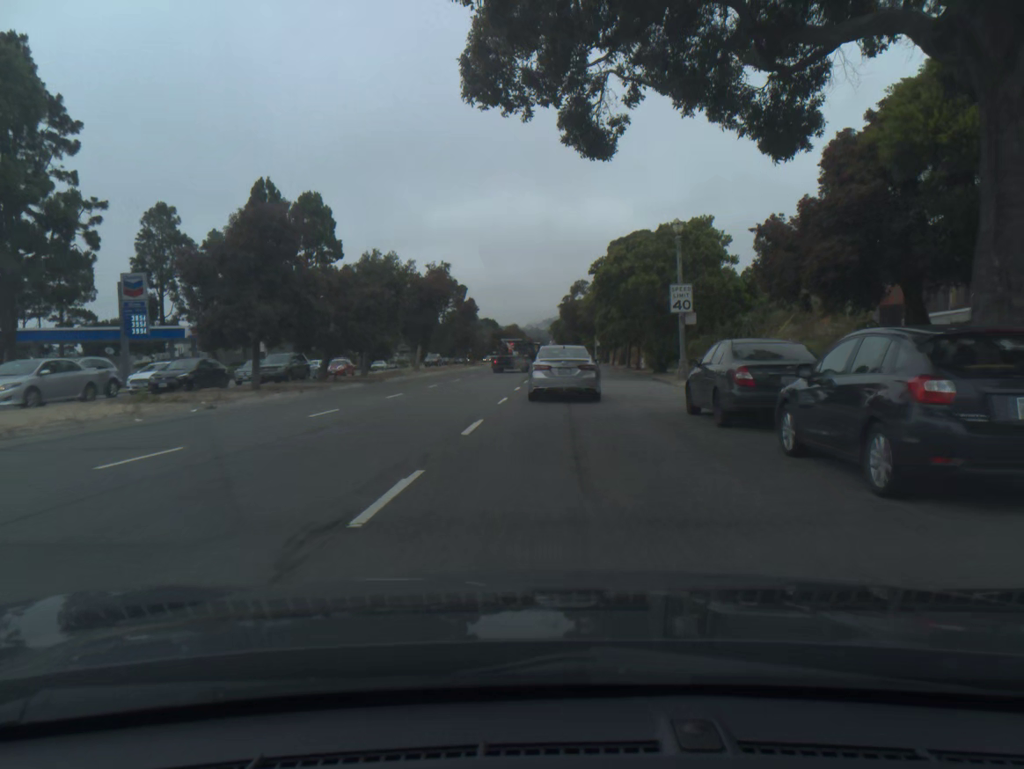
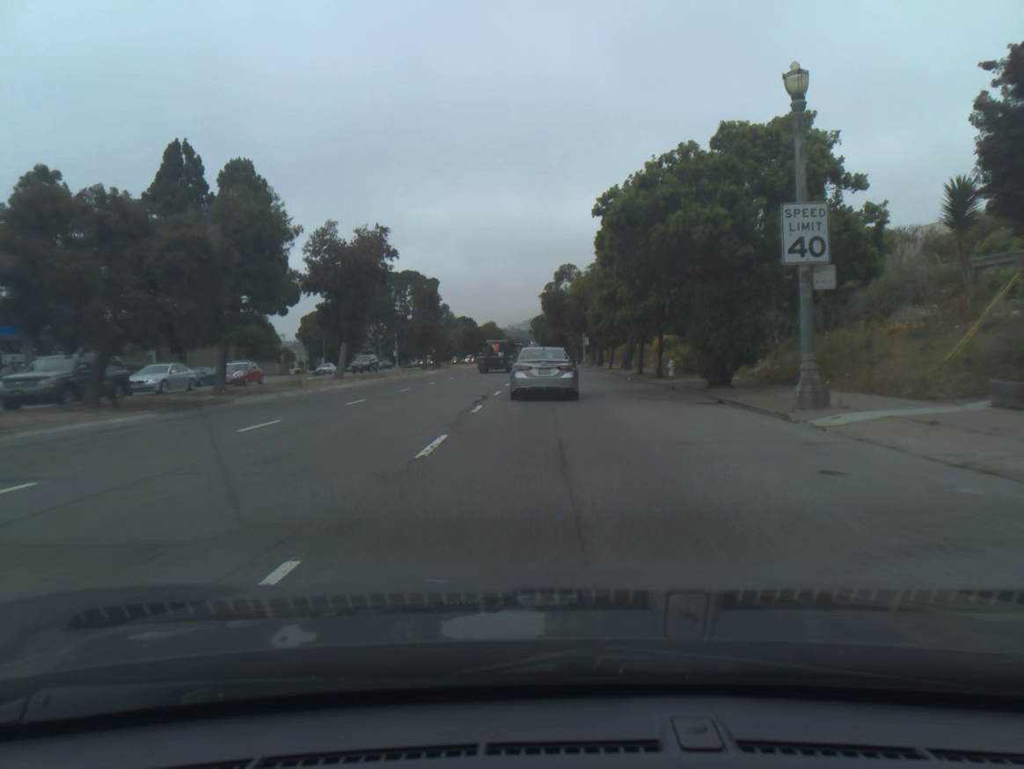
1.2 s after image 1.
(+0.2, +17.4) m; +1°
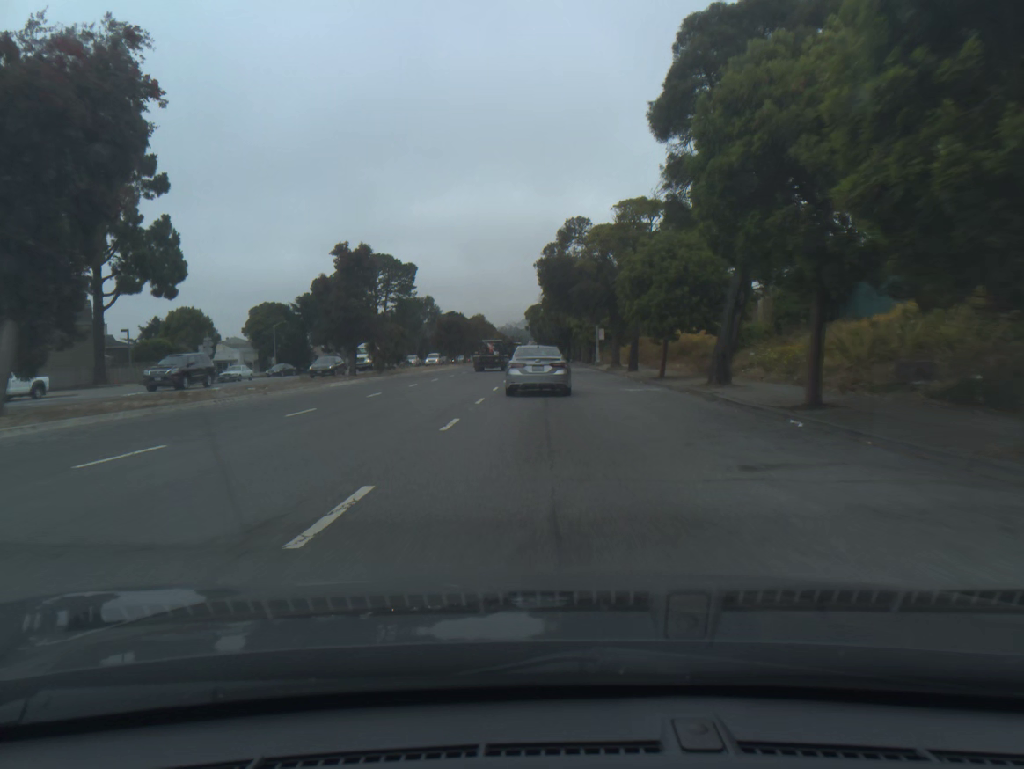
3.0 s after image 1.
(0.0, +26.6) m; 0°
